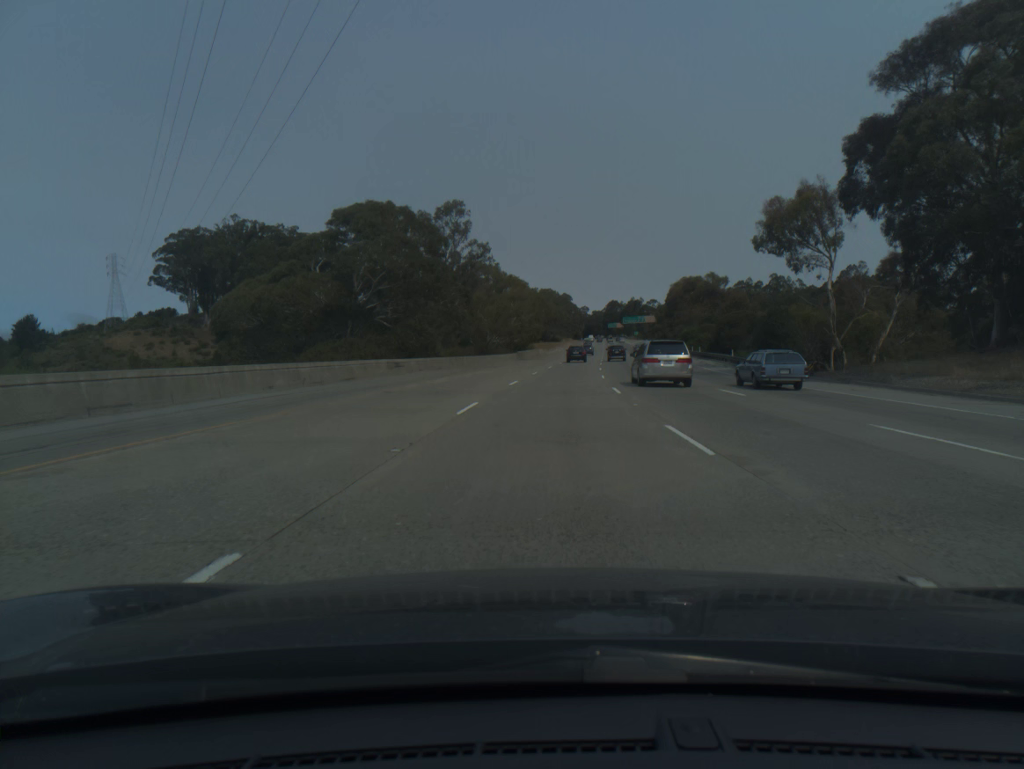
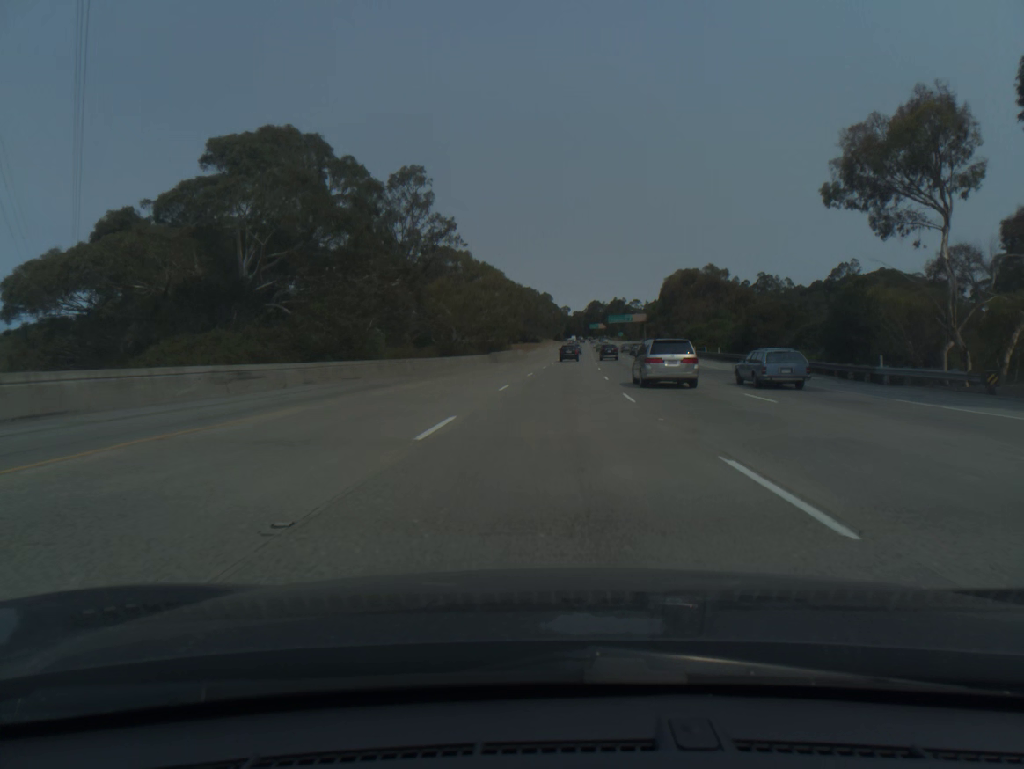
(+0.2, +19.1) m; +1°
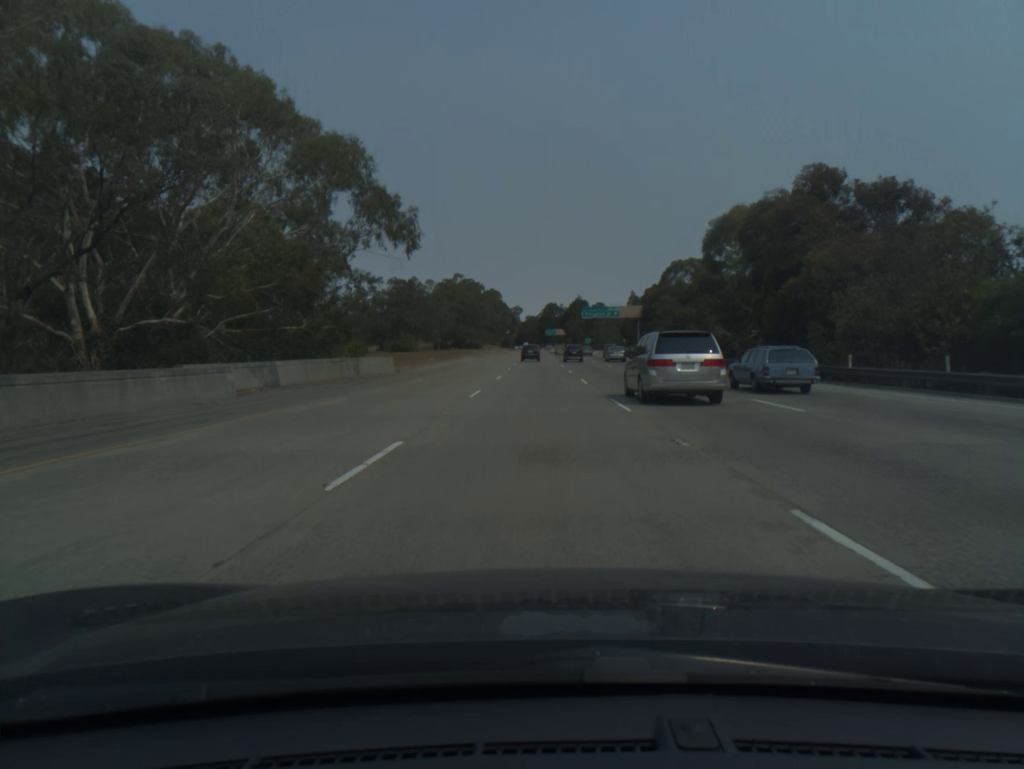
(+3.4, +76.6) m; +4°
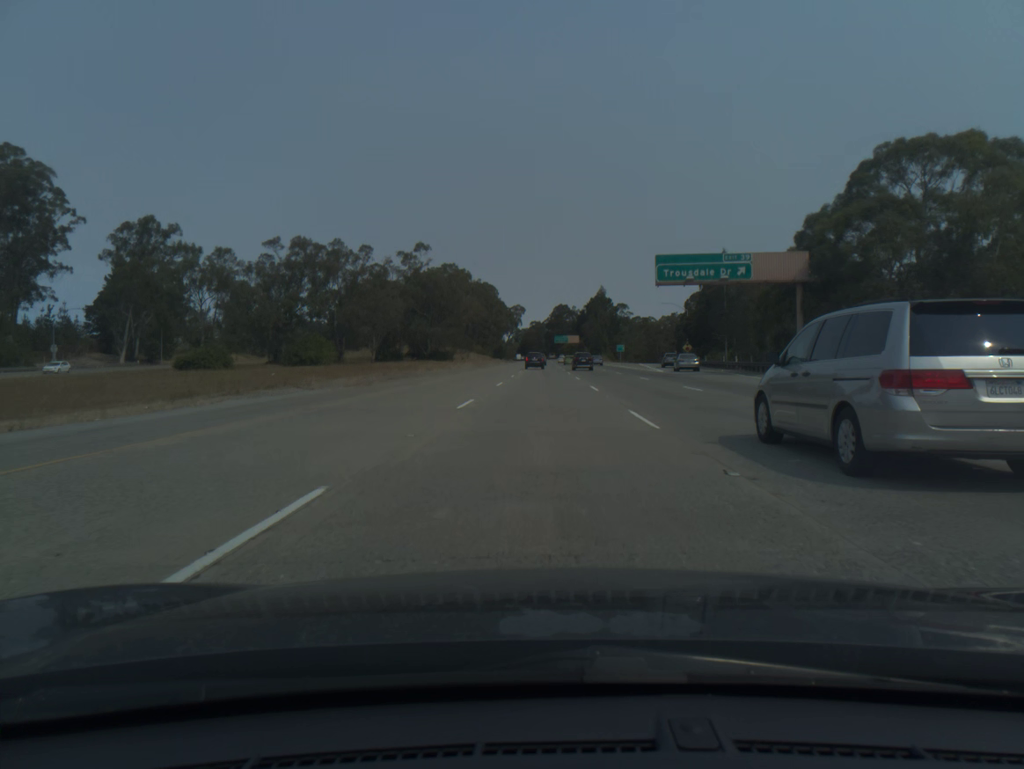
(-0.3, +76.9) m; 0°
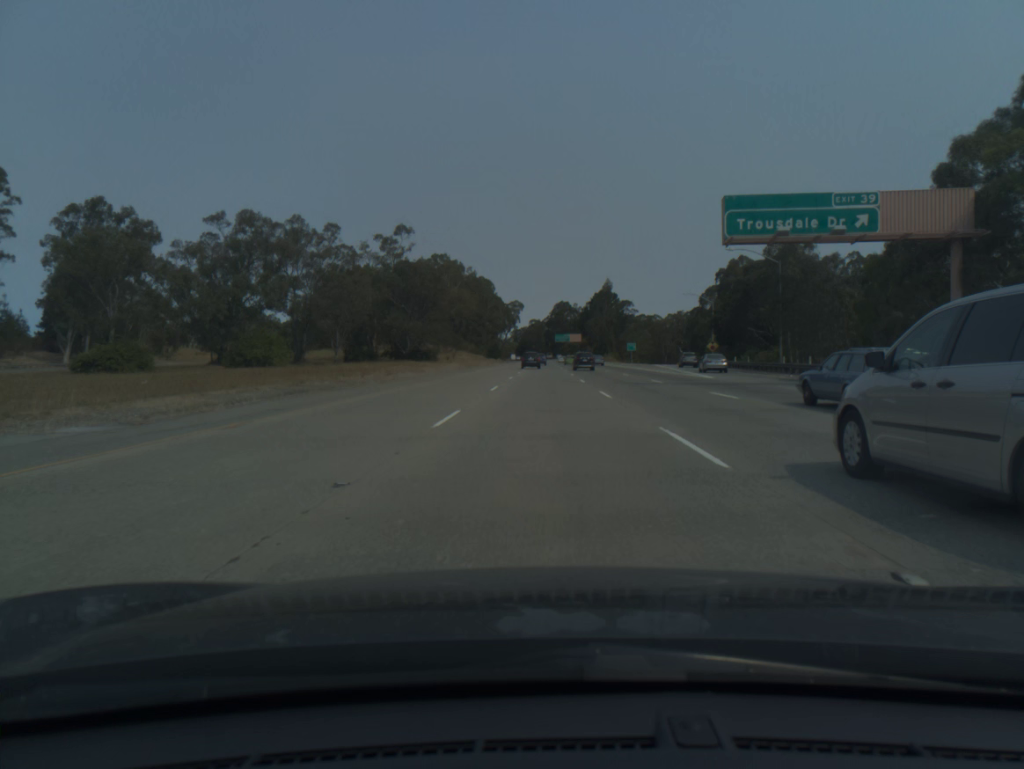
(0.0, +19.3) m; 0°
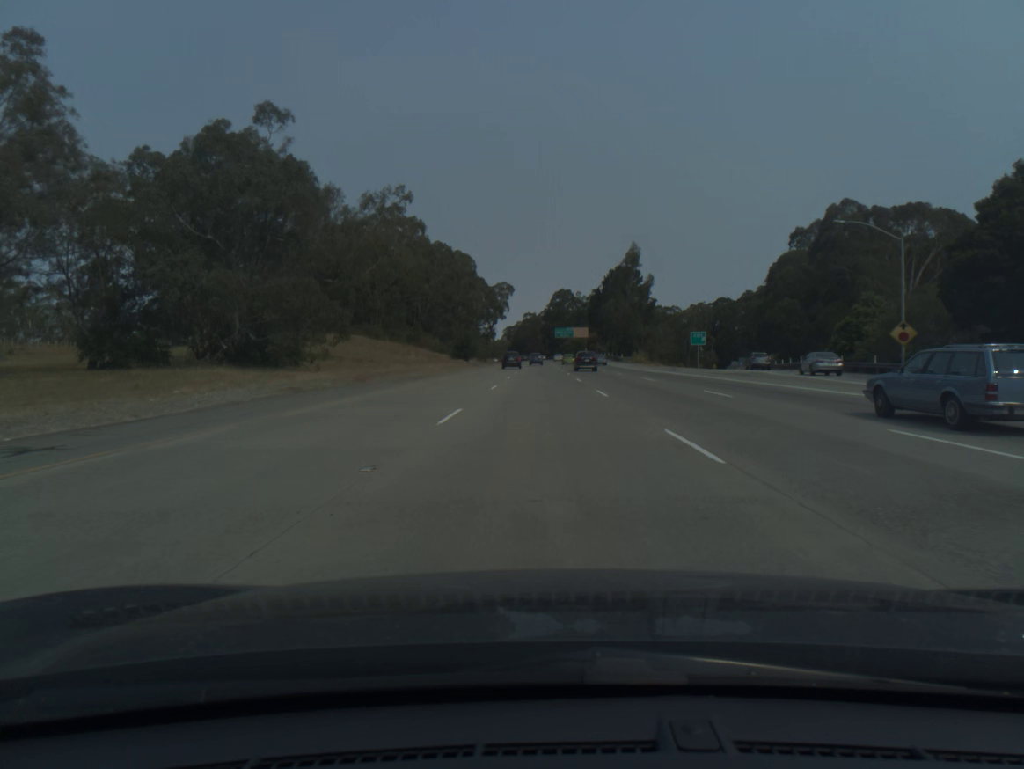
(+0.2, +58.1) m; 0°
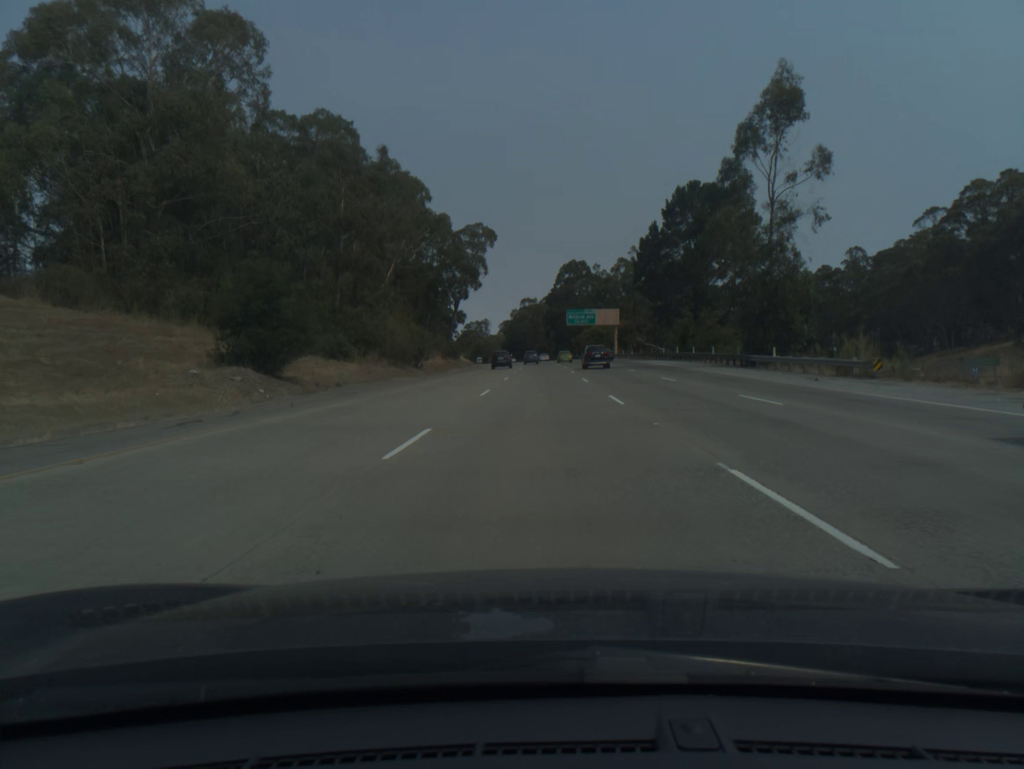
(-0.1, +77.8) m; 0°
